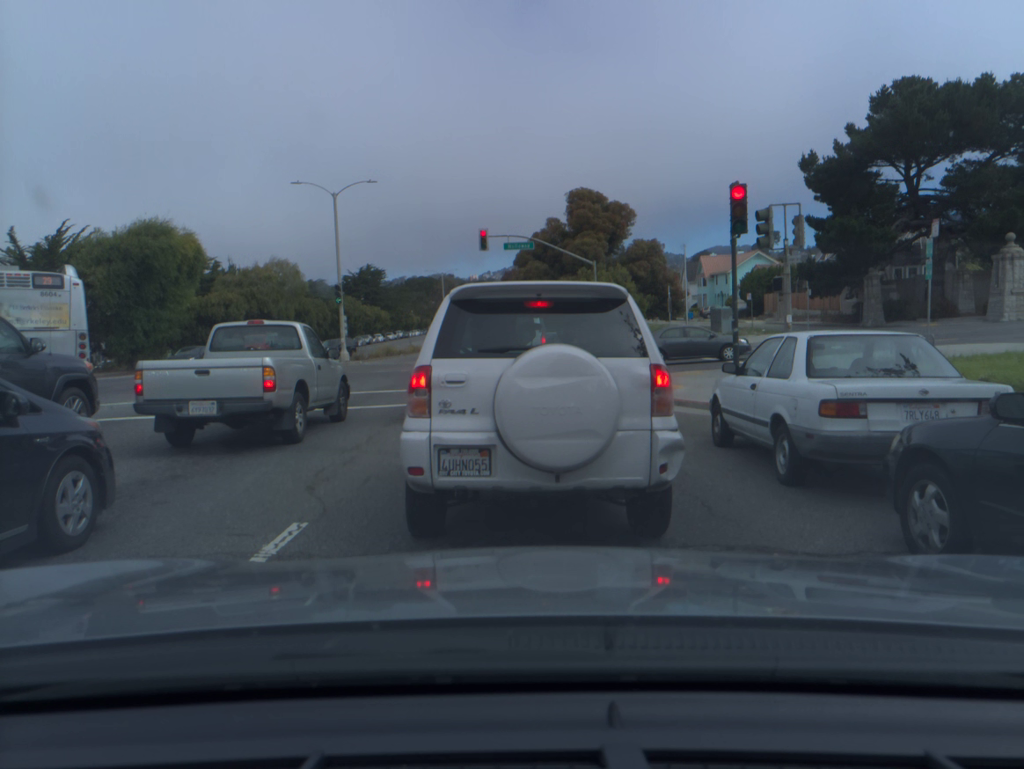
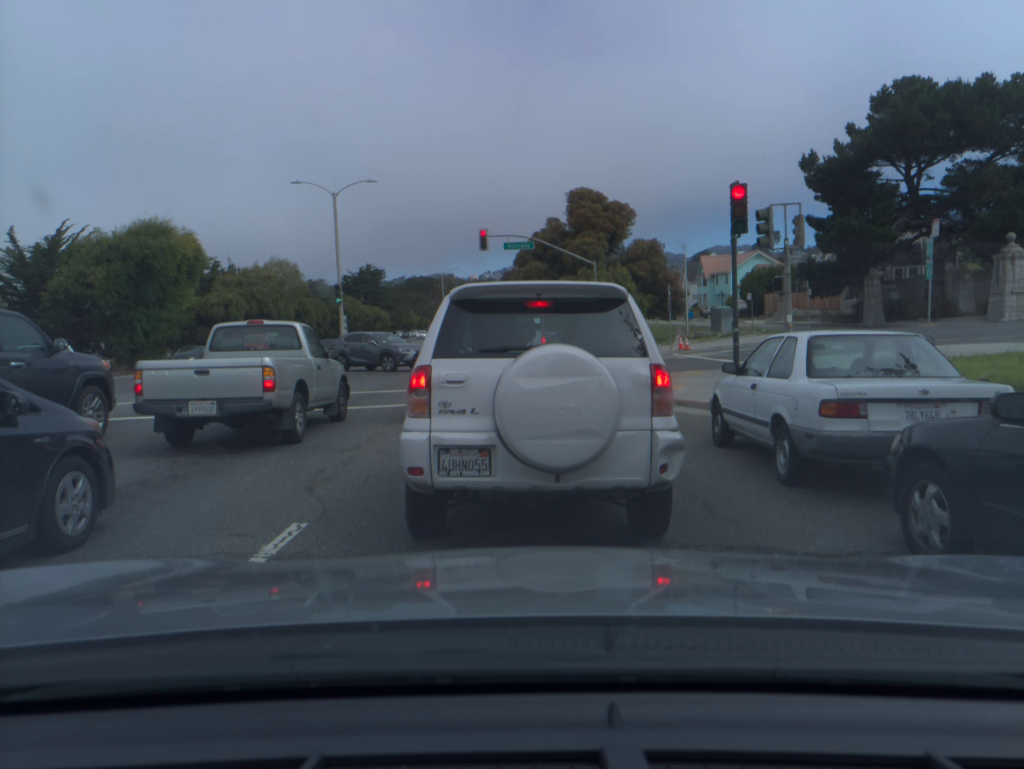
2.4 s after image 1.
(0.0, 0.0) m; 0°
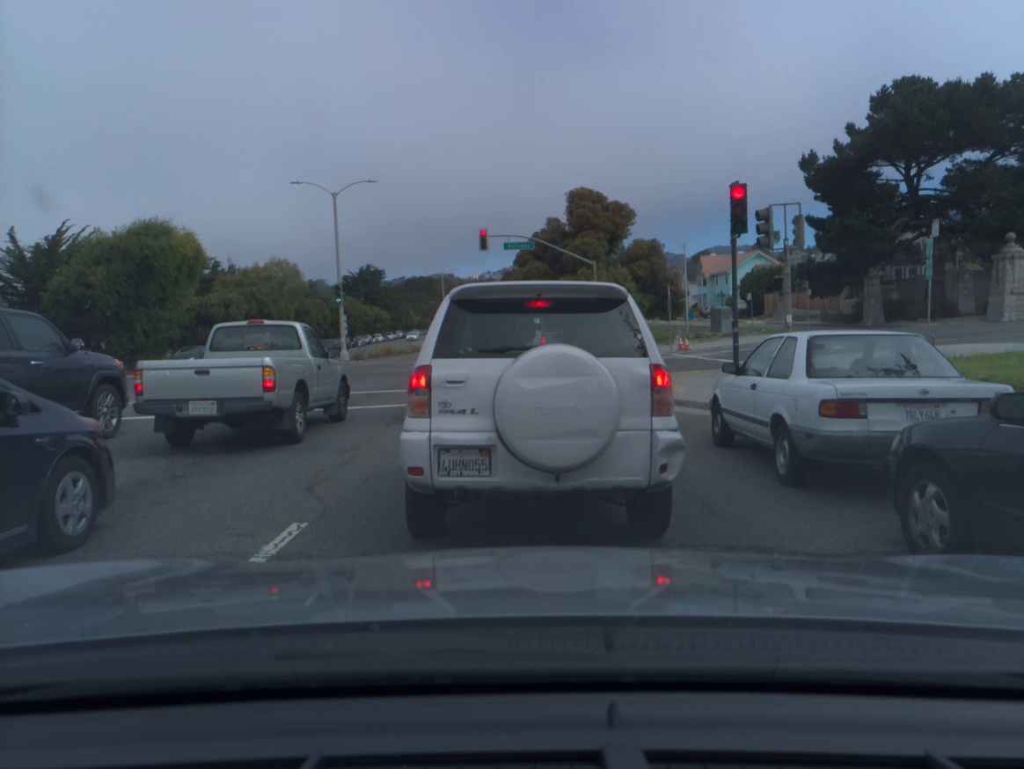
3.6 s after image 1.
(0.0, 0.0) m; 0°
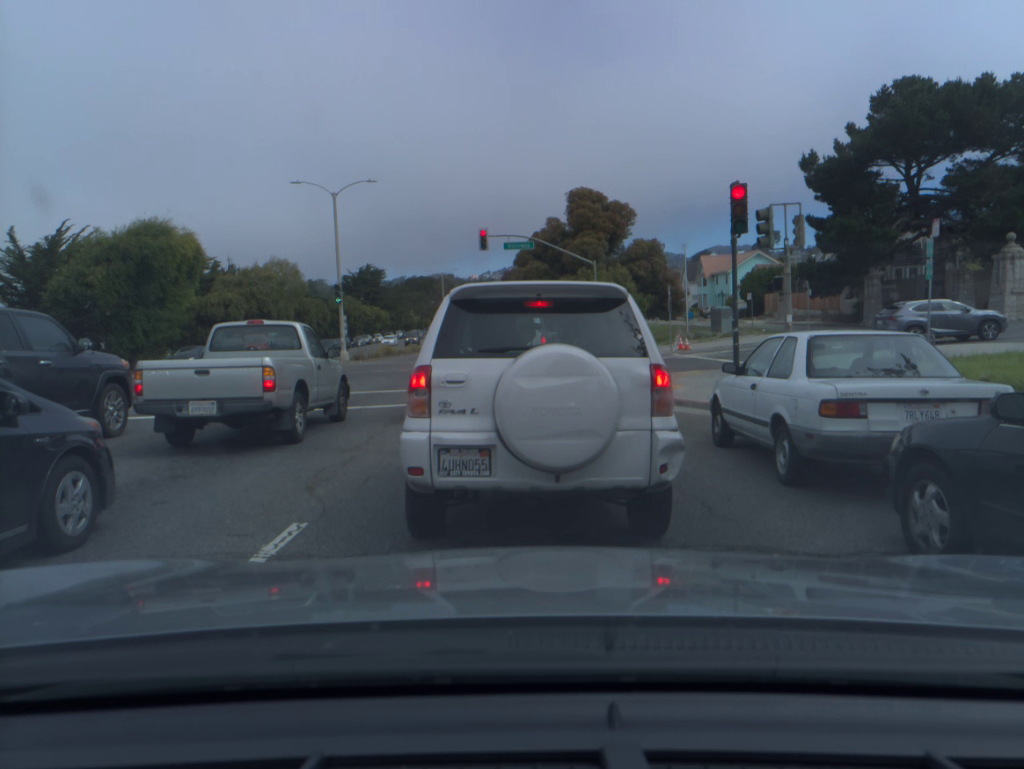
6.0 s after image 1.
(0.0, 0.0) m; 0°
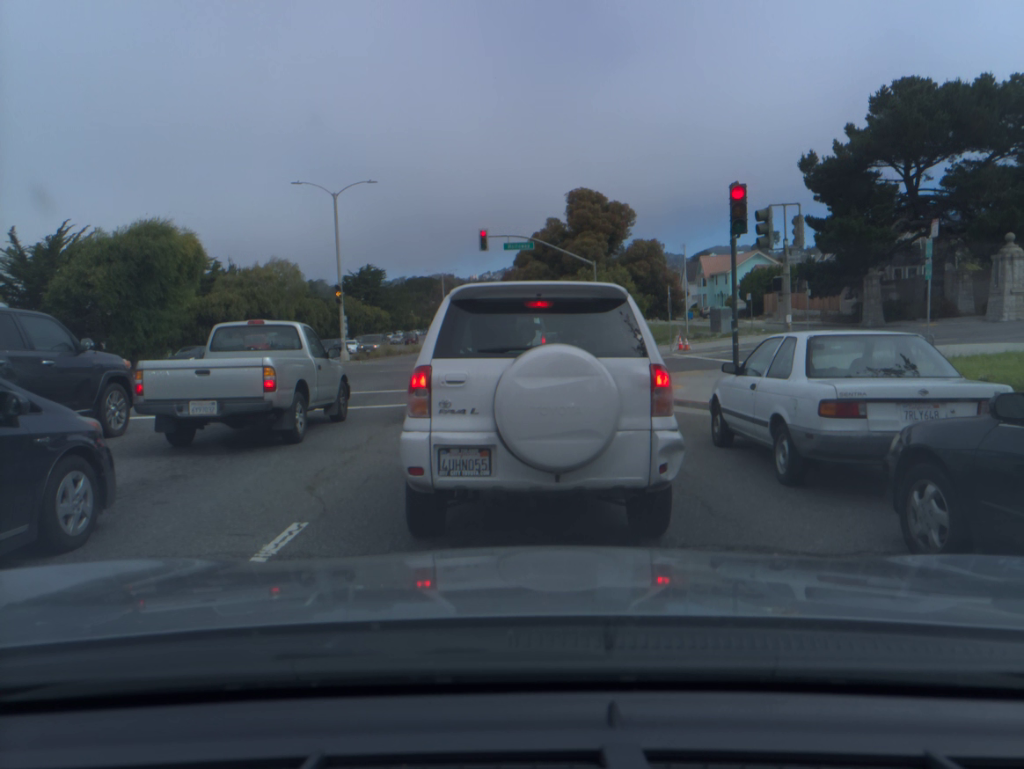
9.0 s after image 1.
(0.0, 0.0) m; 0°
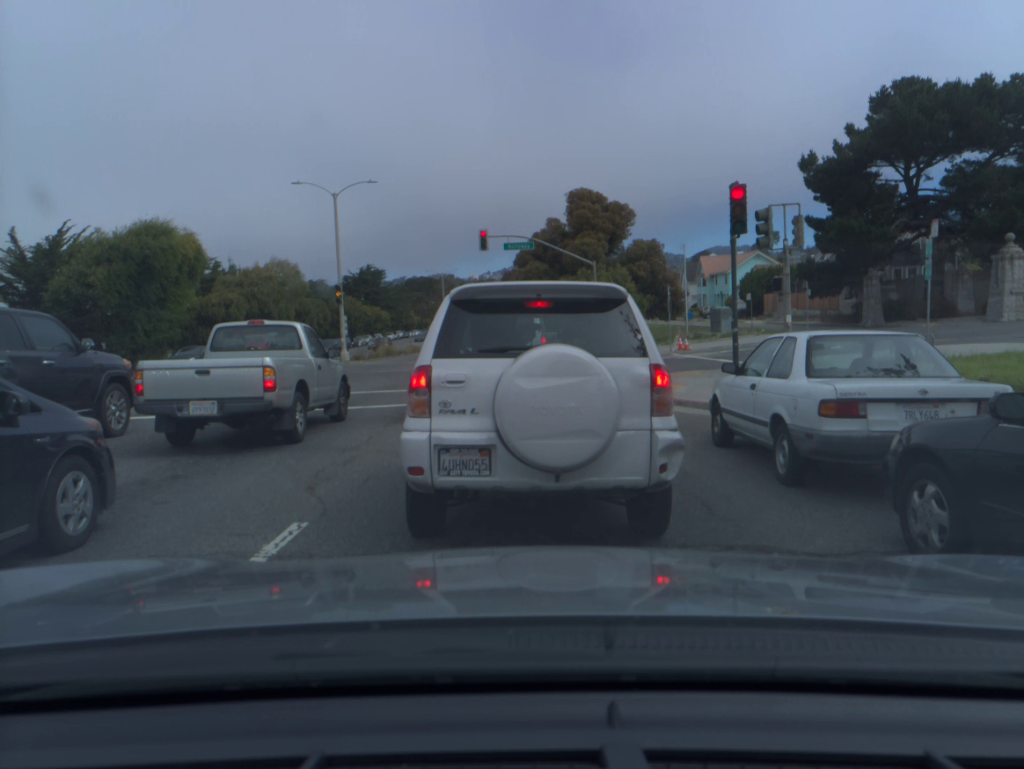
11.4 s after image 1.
(0.0, 0.0) m; 0°
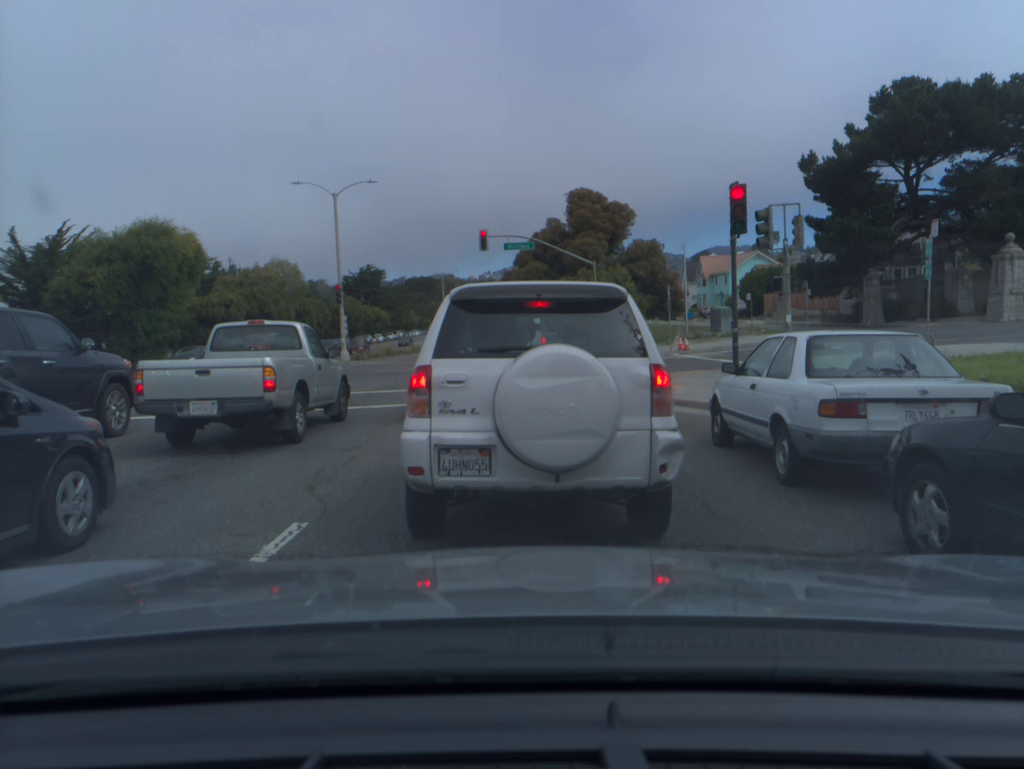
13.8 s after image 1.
(0.0, 0.0) m; 0°
